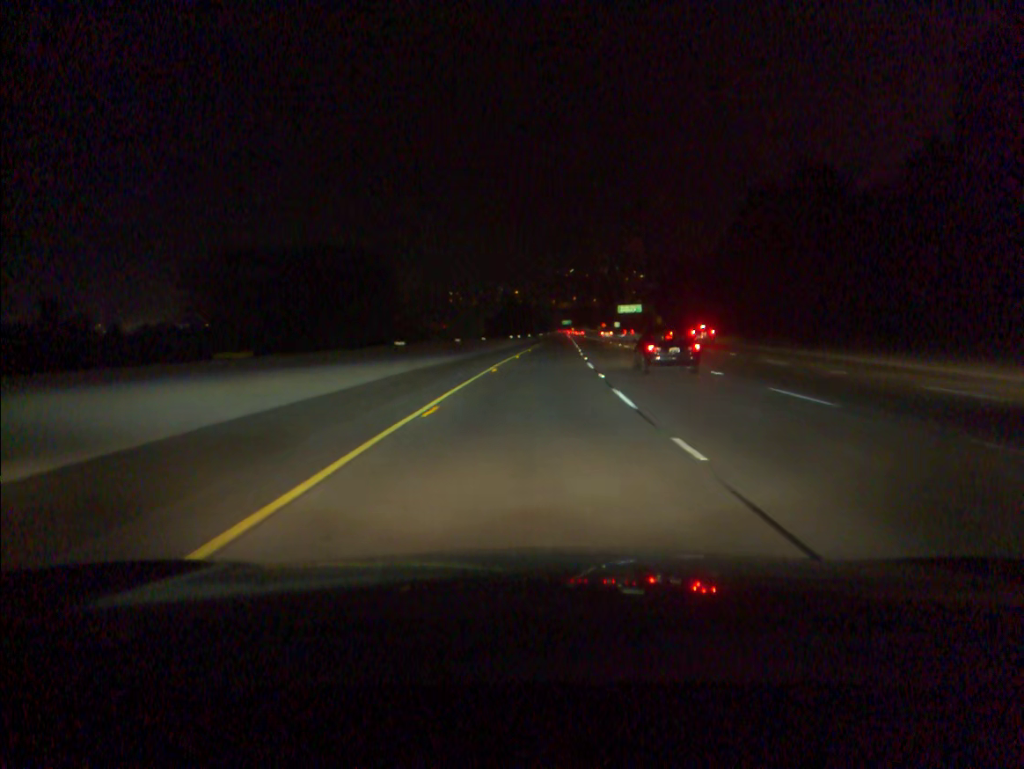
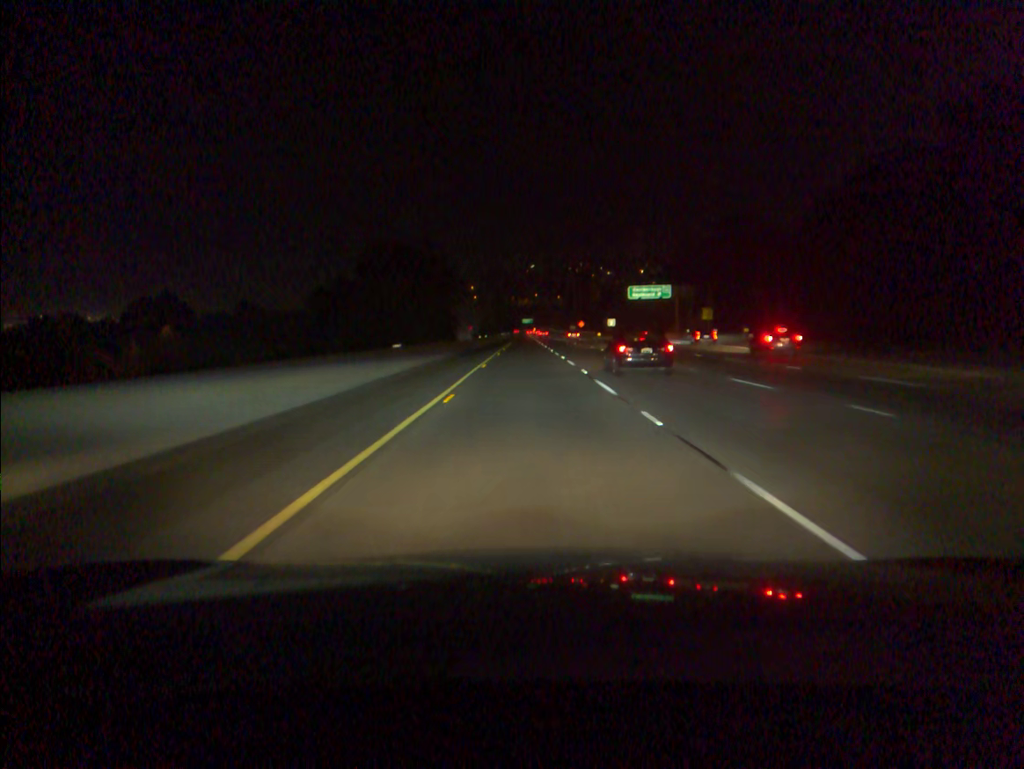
(+4.0, +99.4) m; +3°
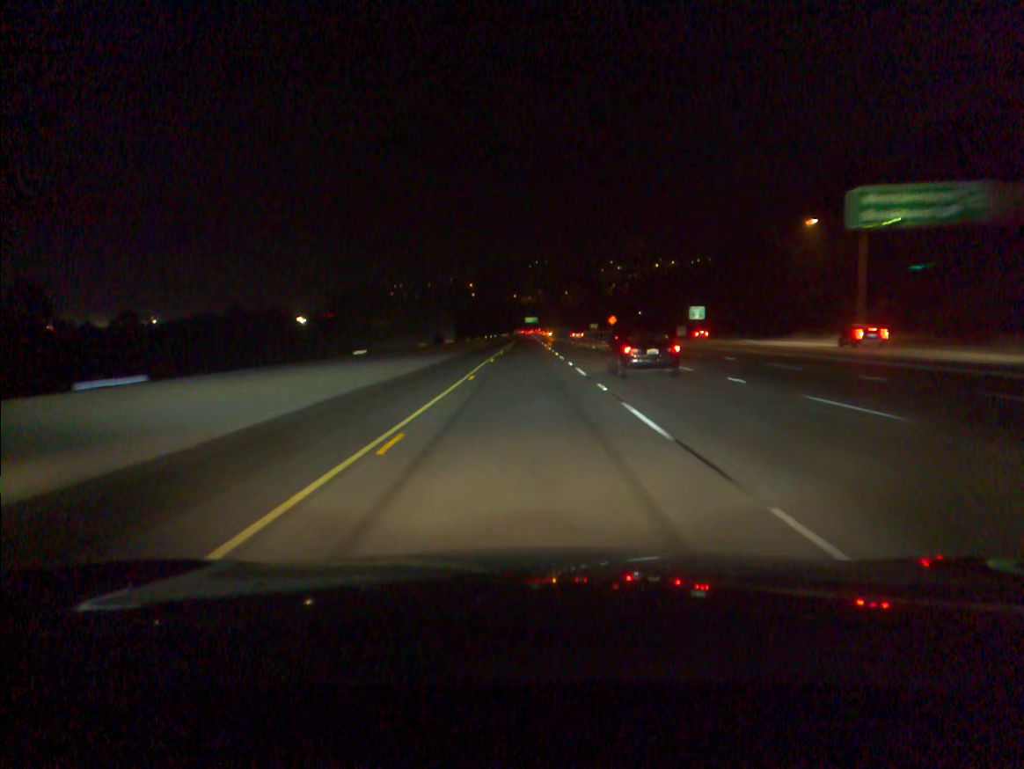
(-0.2, +79.5) m; 0°
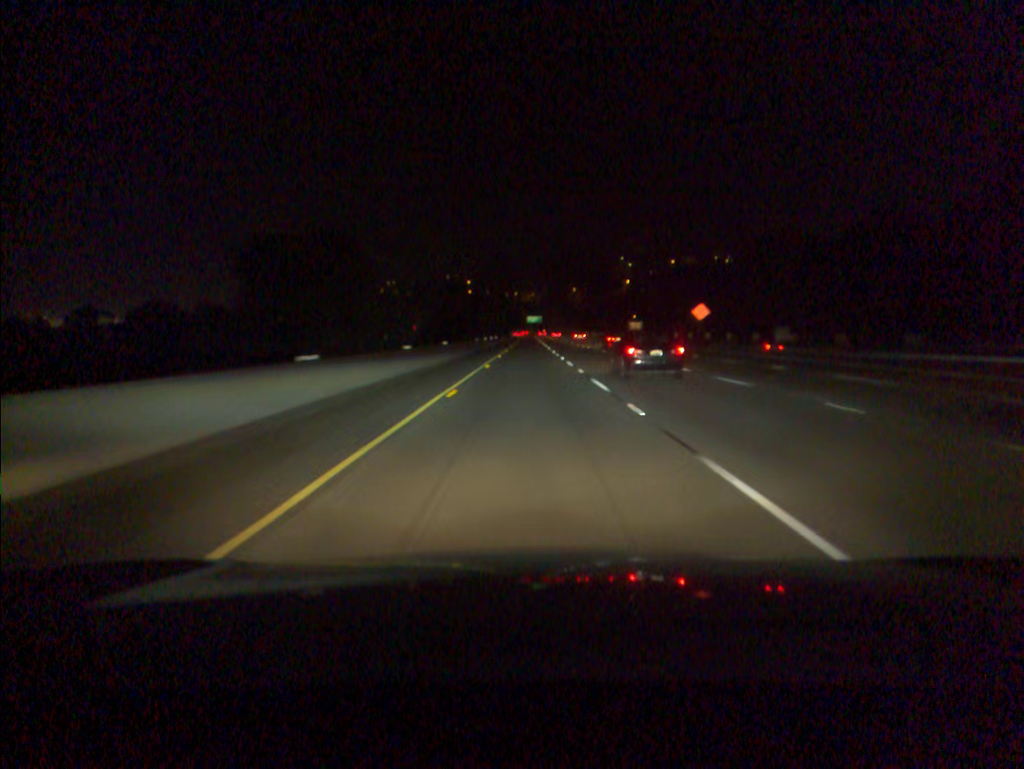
(-0.1, +79.6) m; 0°
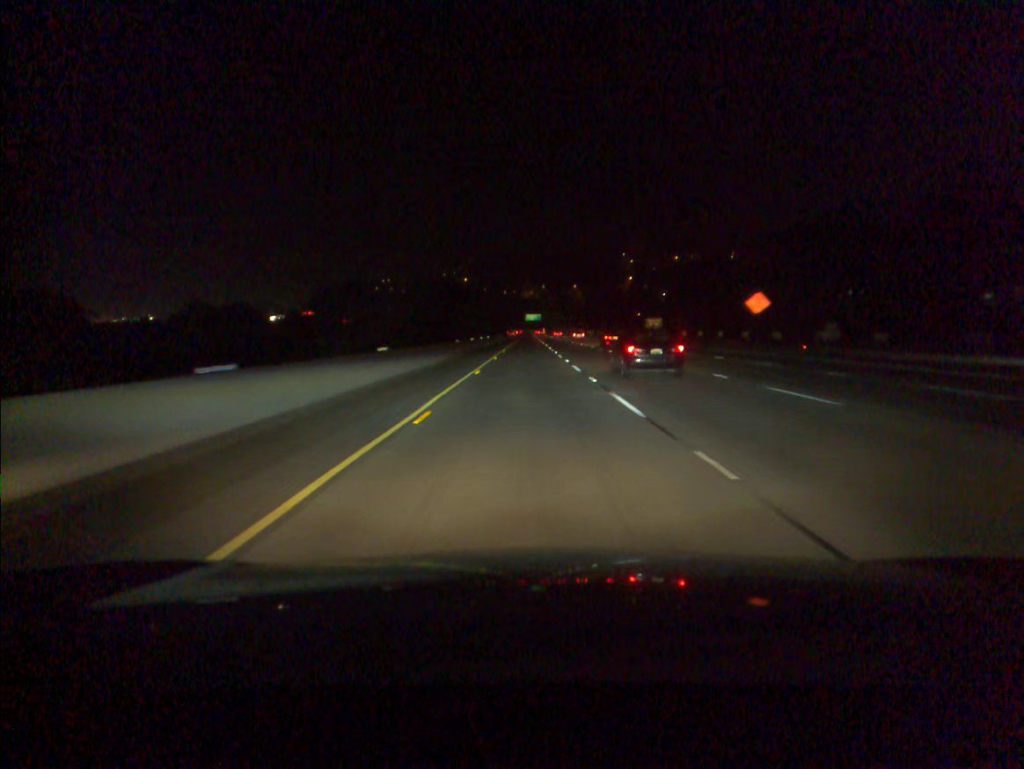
(0.0, +19.9) m; 0°
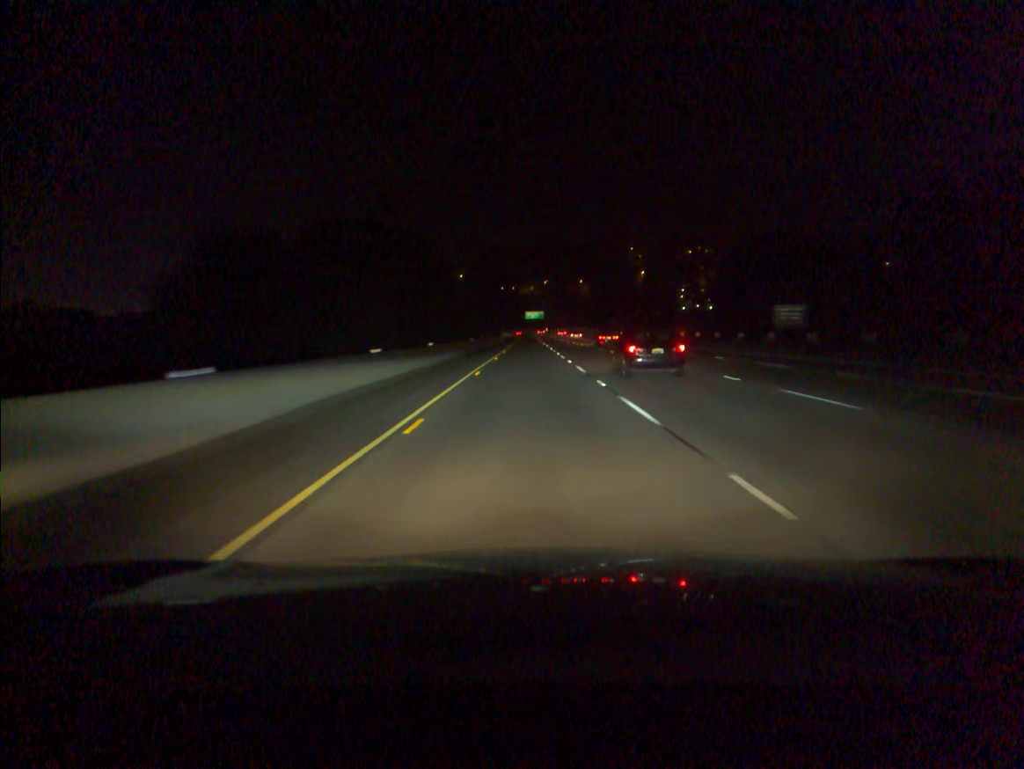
(0.0, +59.6) m; 0°
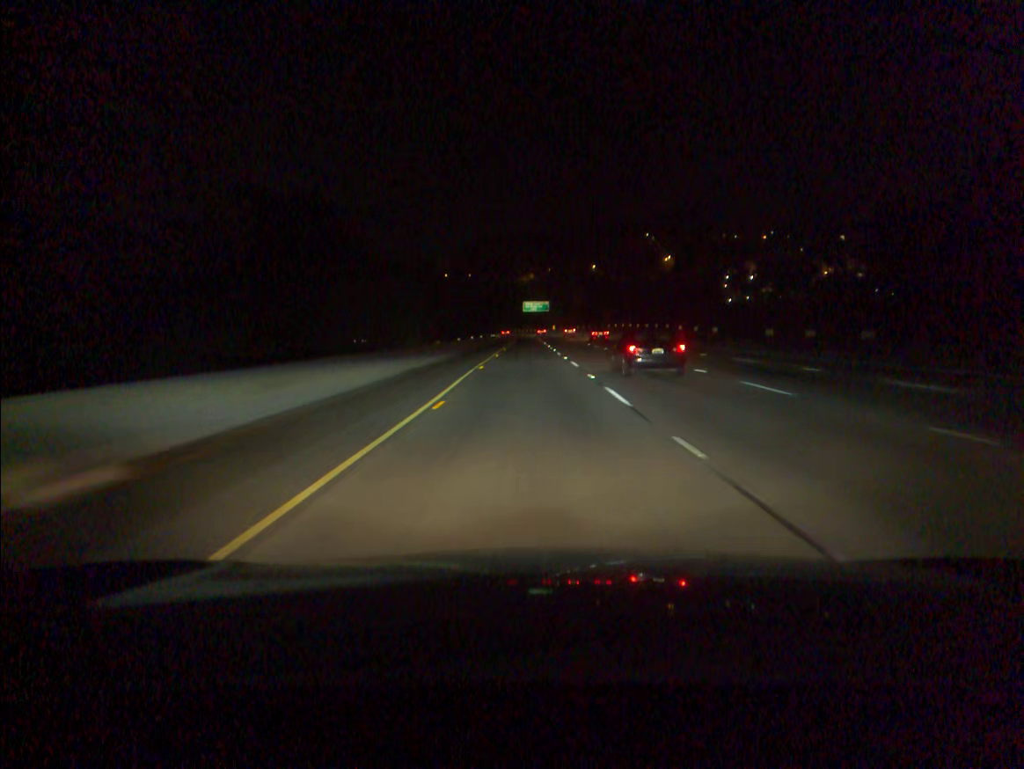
(+0.1, +99.0) m; 0°
